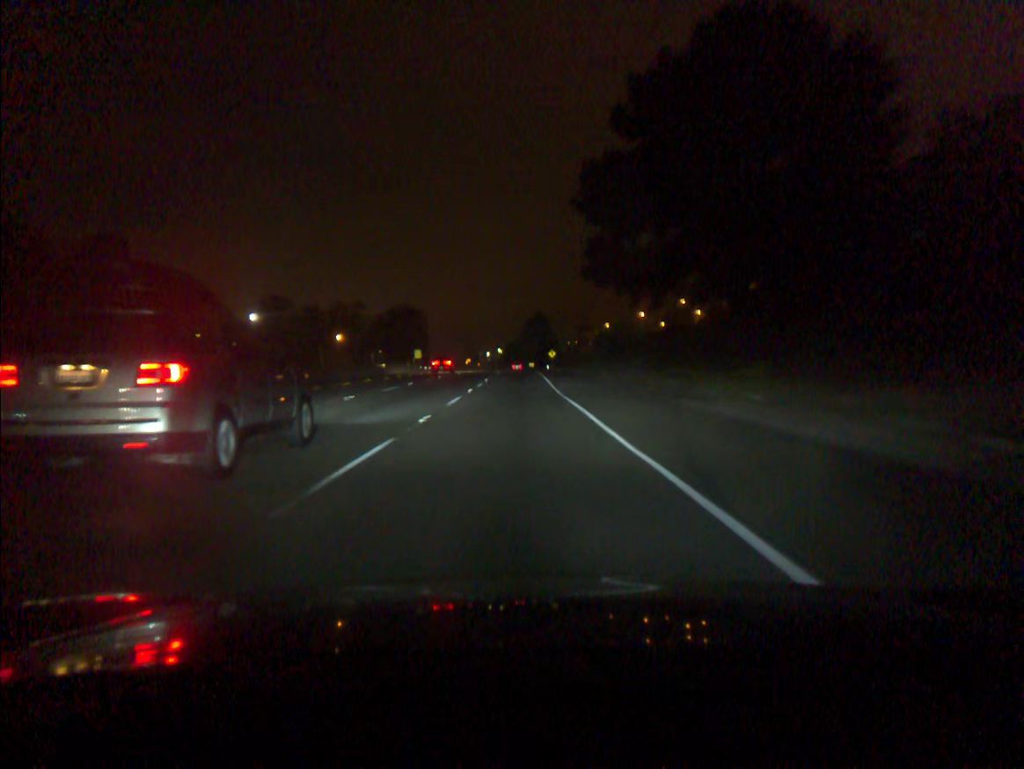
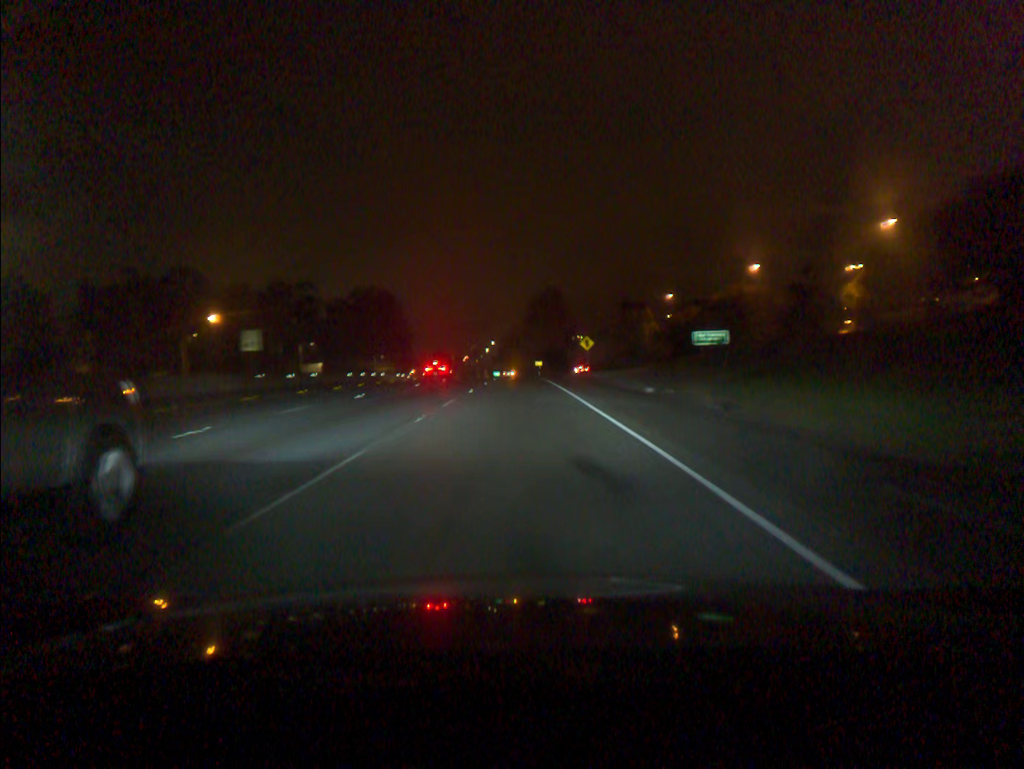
(+0.1, +73.2) m; 0°
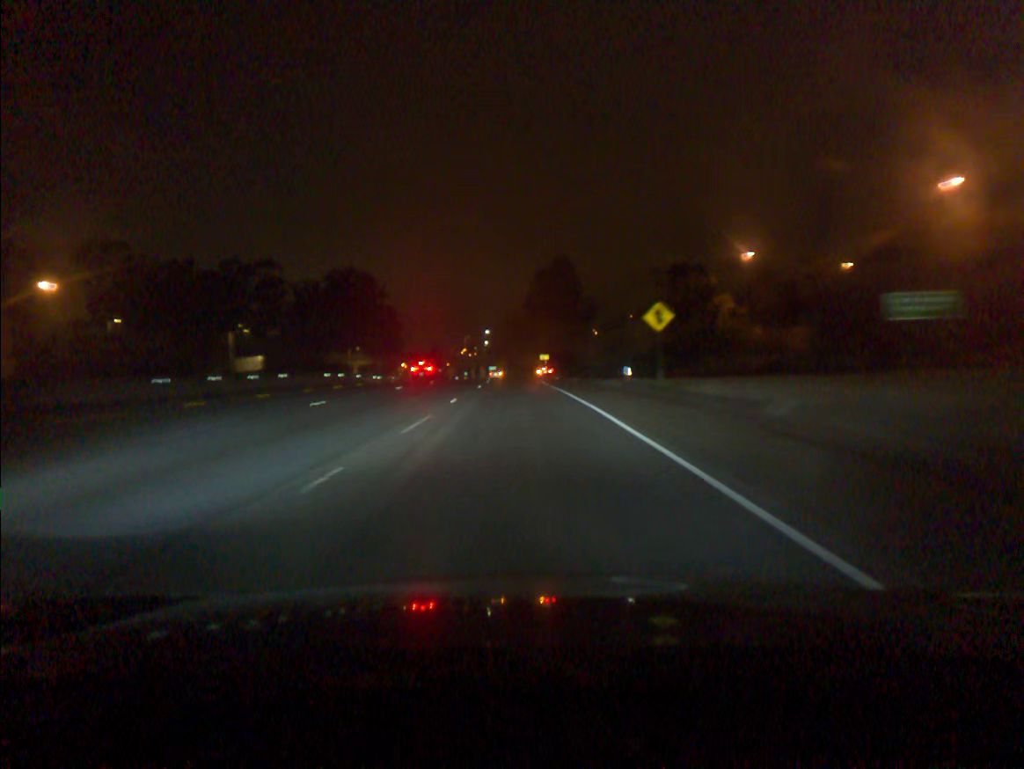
(-0.1, +36.6) m; 0°
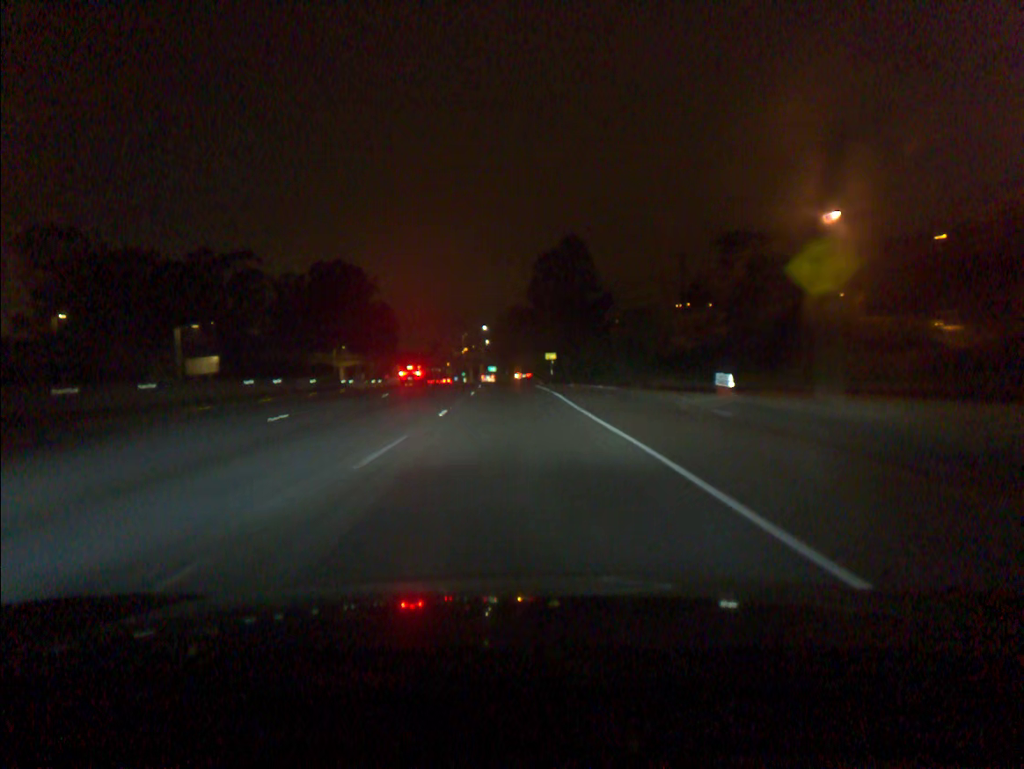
(0.0, +18.4) m; 0°
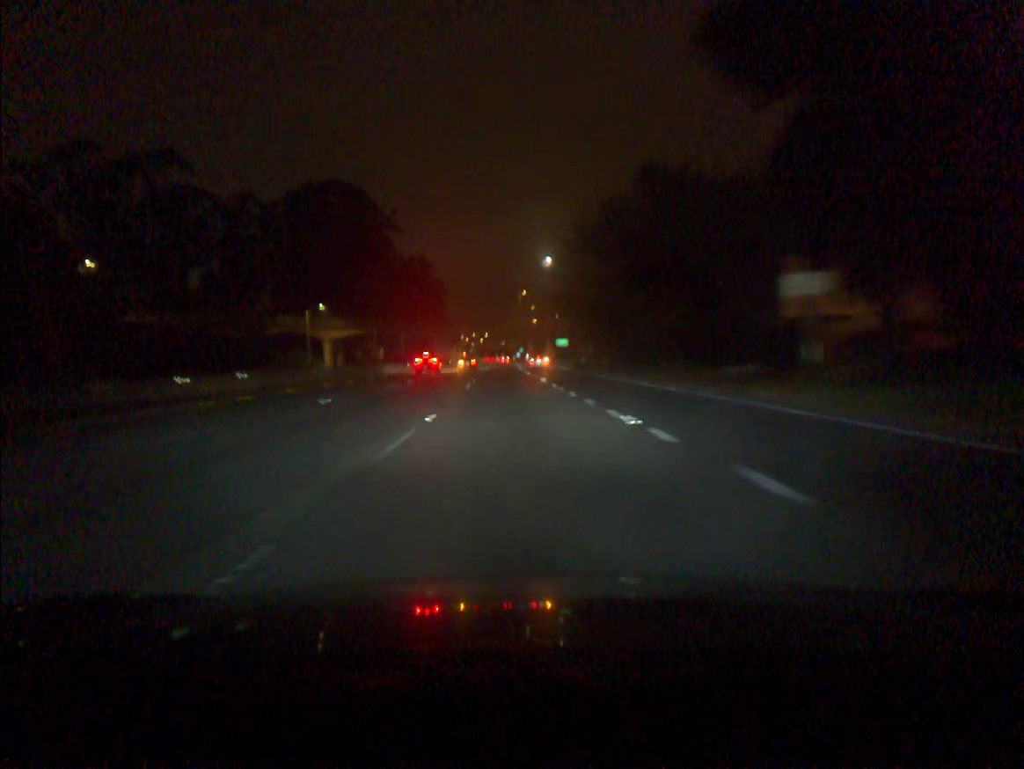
(-2.5, +72.9) m; -5°
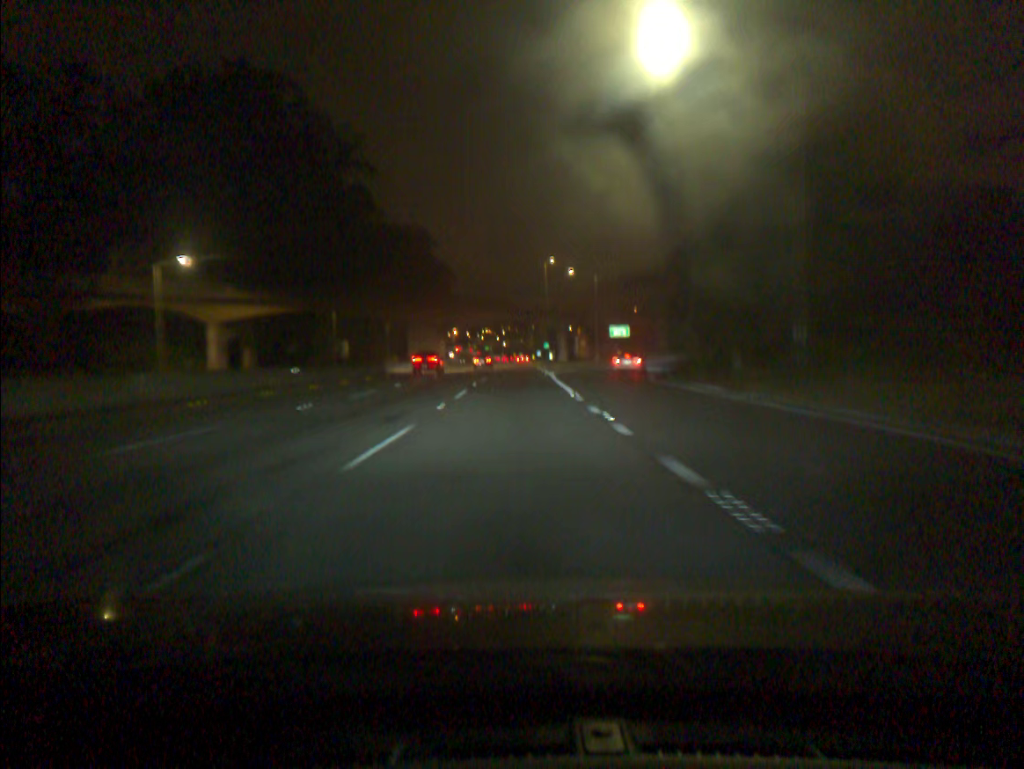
(-0.8, +53.3) m; -1°
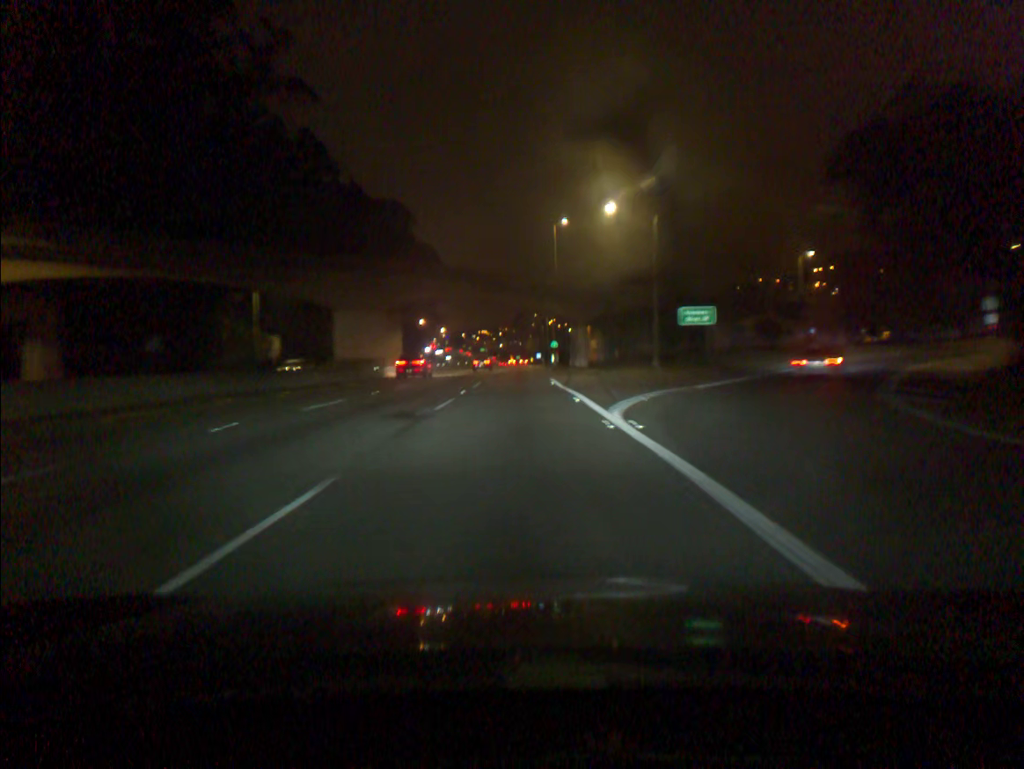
(0.0, +34.9) m; 0°
